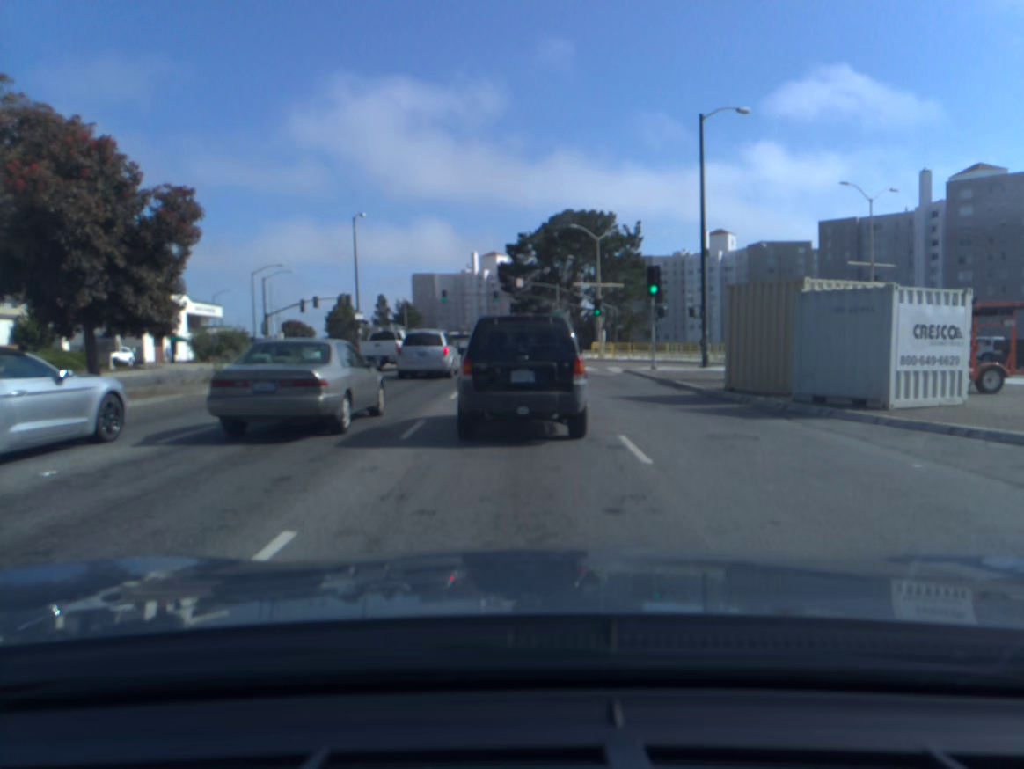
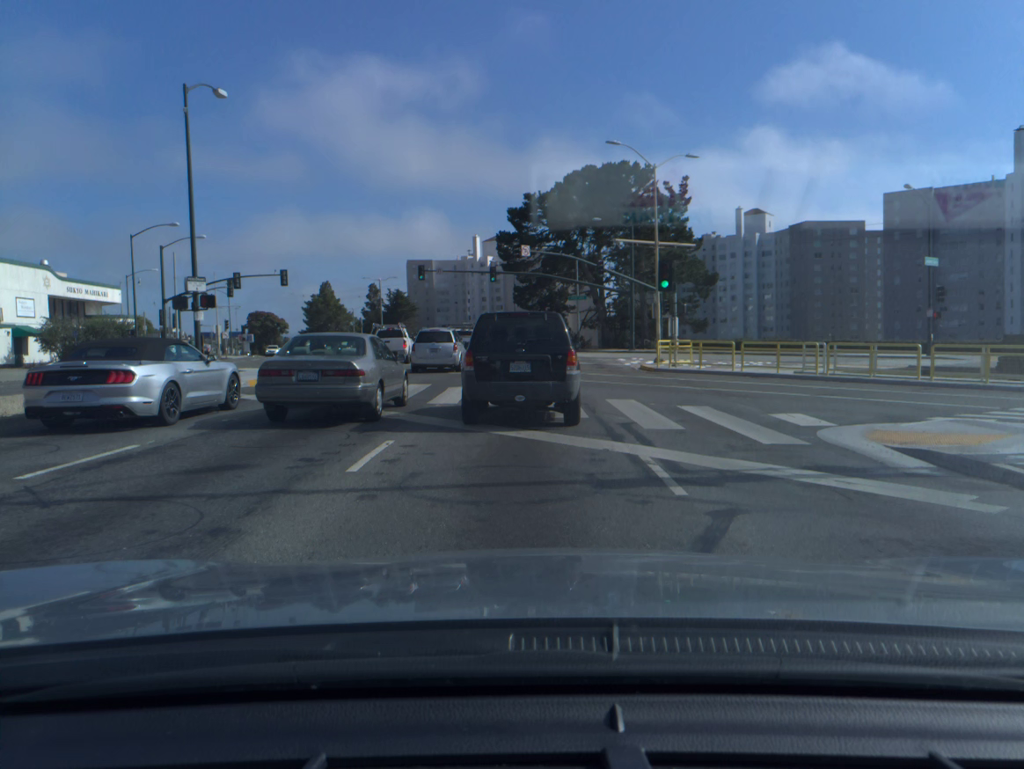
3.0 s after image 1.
(0.0, +25.3) m; 0°
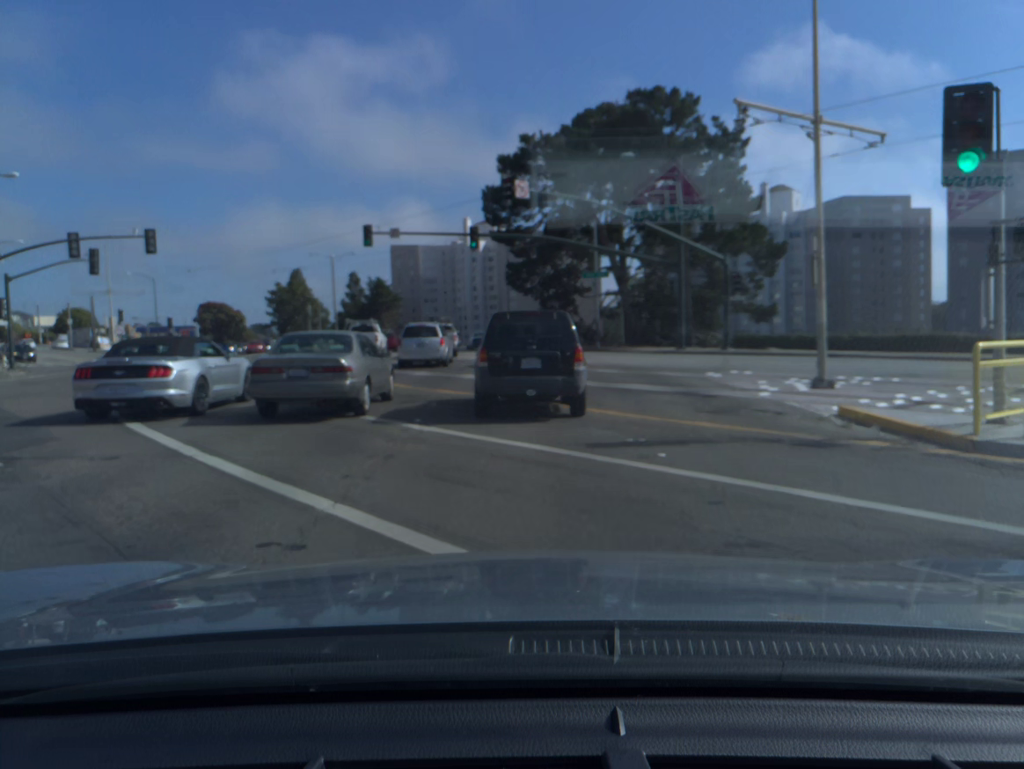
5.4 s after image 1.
(0.0, +22.5) m; +1°
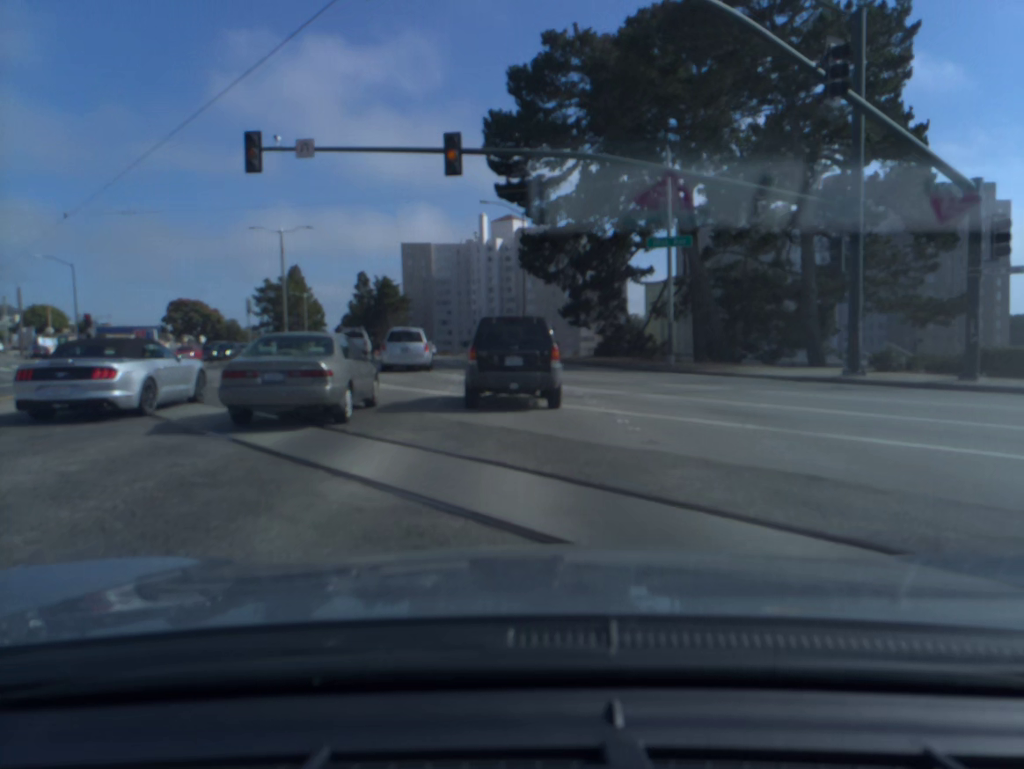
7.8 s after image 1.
(-0.3, +24.1) m; -2°
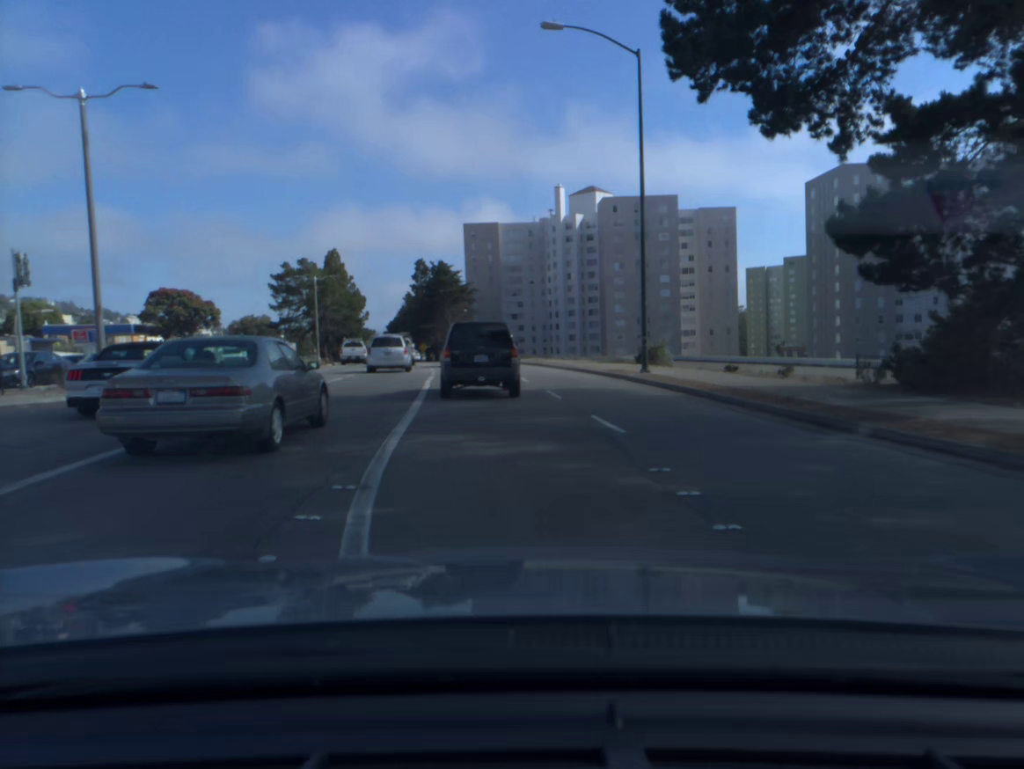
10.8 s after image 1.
(-1.1, +32.8) m; -6°
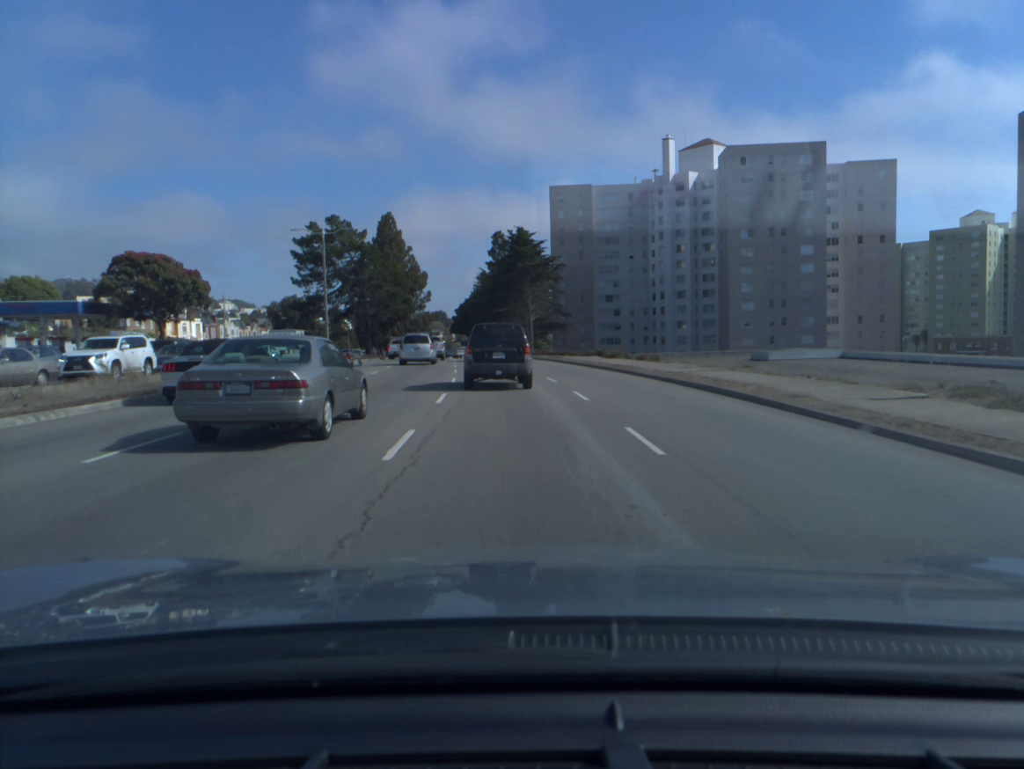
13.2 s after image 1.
(-1.9, +29.9) m; -6°
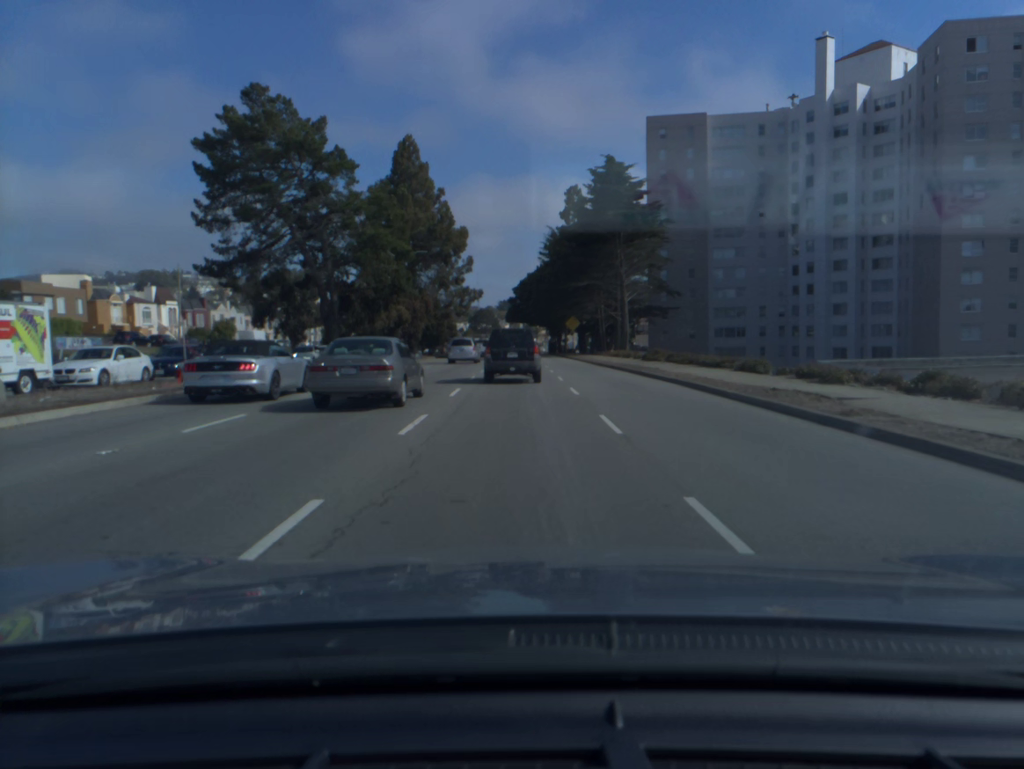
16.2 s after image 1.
(-1.9, +42.0) m; -5°
